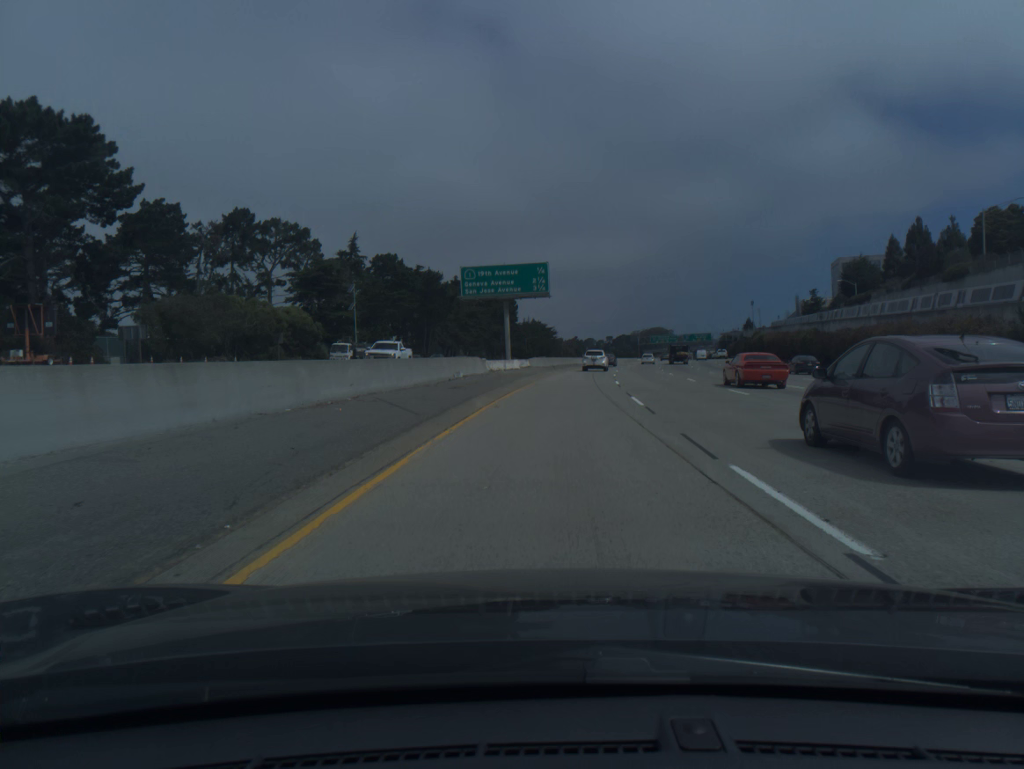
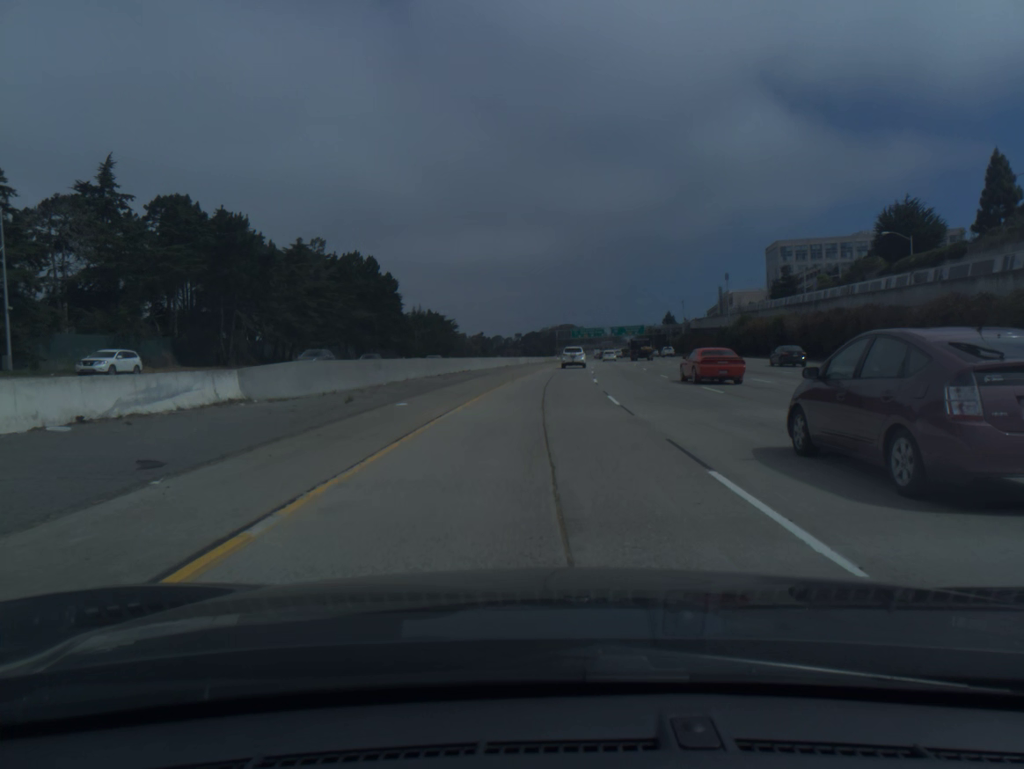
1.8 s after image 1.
(+3.7, +58.6) m; +7°
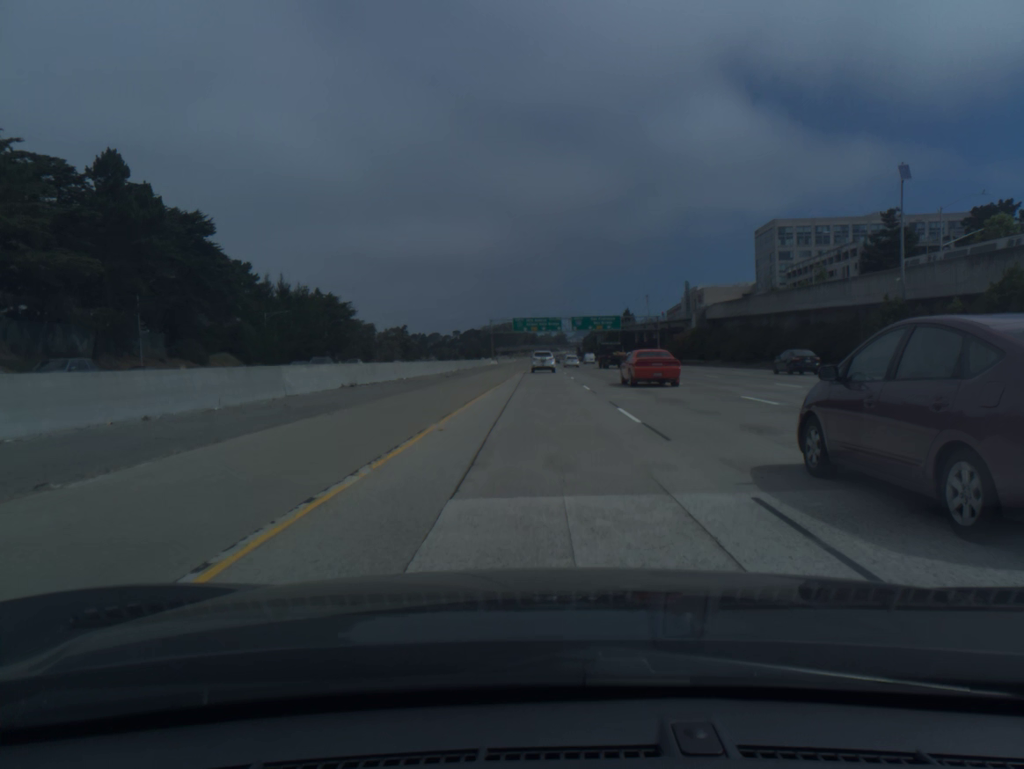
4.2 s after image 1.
(+3.3, +77.9) m; +4°
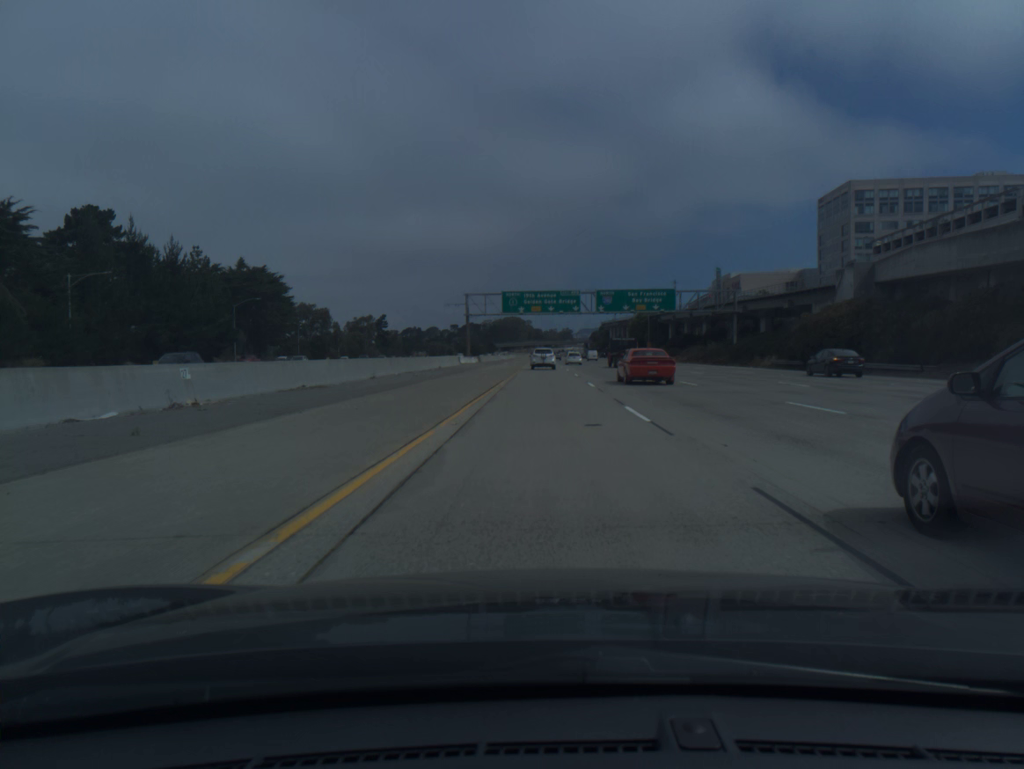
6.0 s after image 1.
(-0.2, +58.2) m; 0°
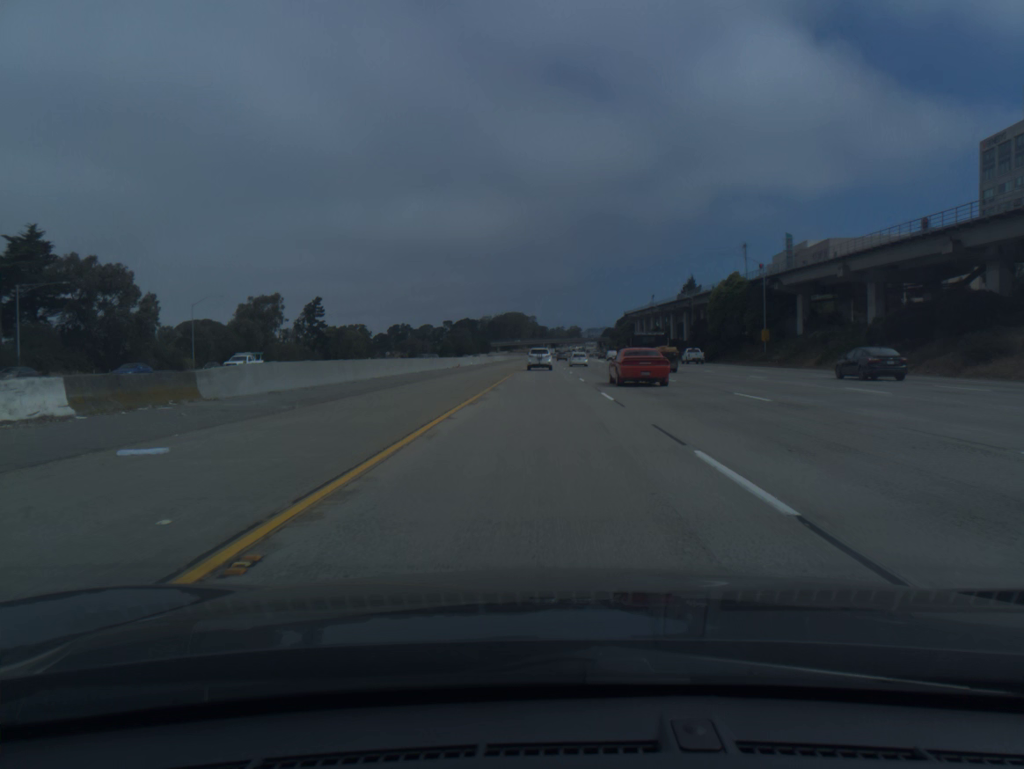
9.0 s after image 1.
(0.0, +96.1) m; 0°
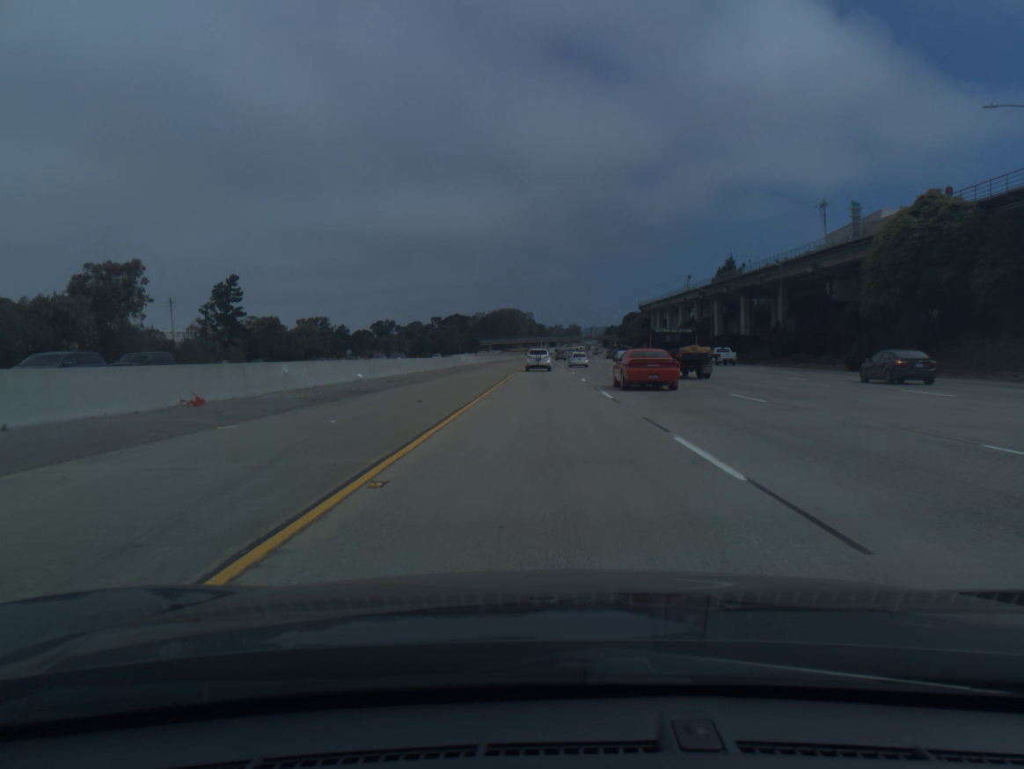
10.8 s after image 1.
(-0.1, +56.6) m; 0°
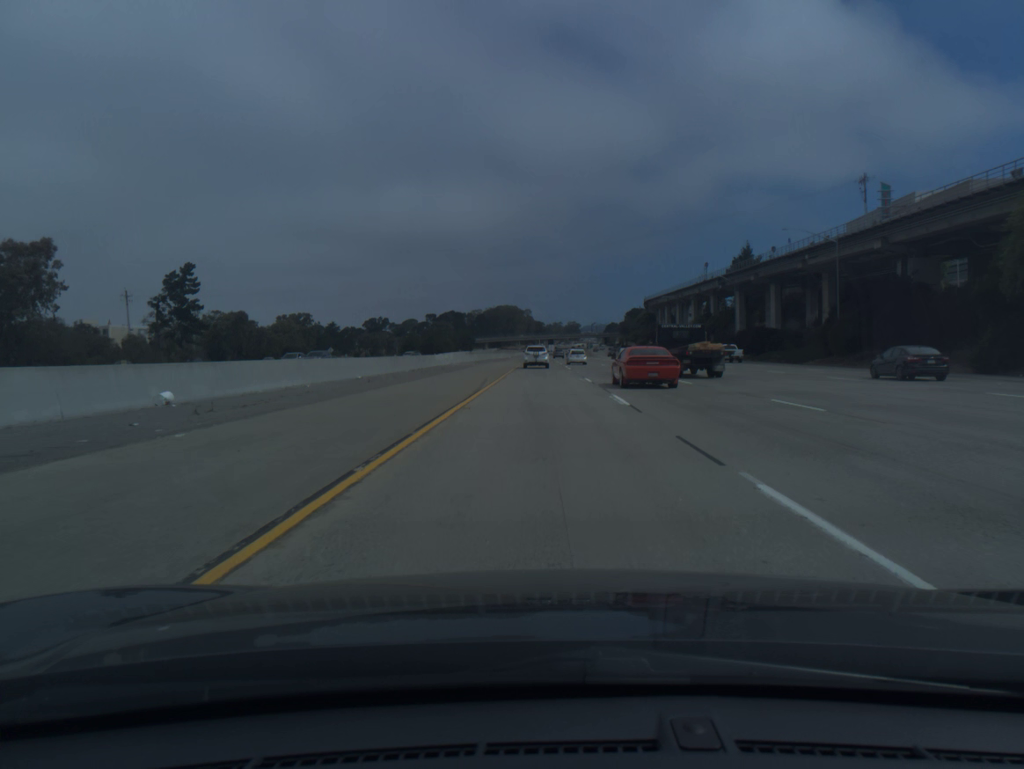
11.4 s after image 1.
(0.0, +18.7) m; 0°
